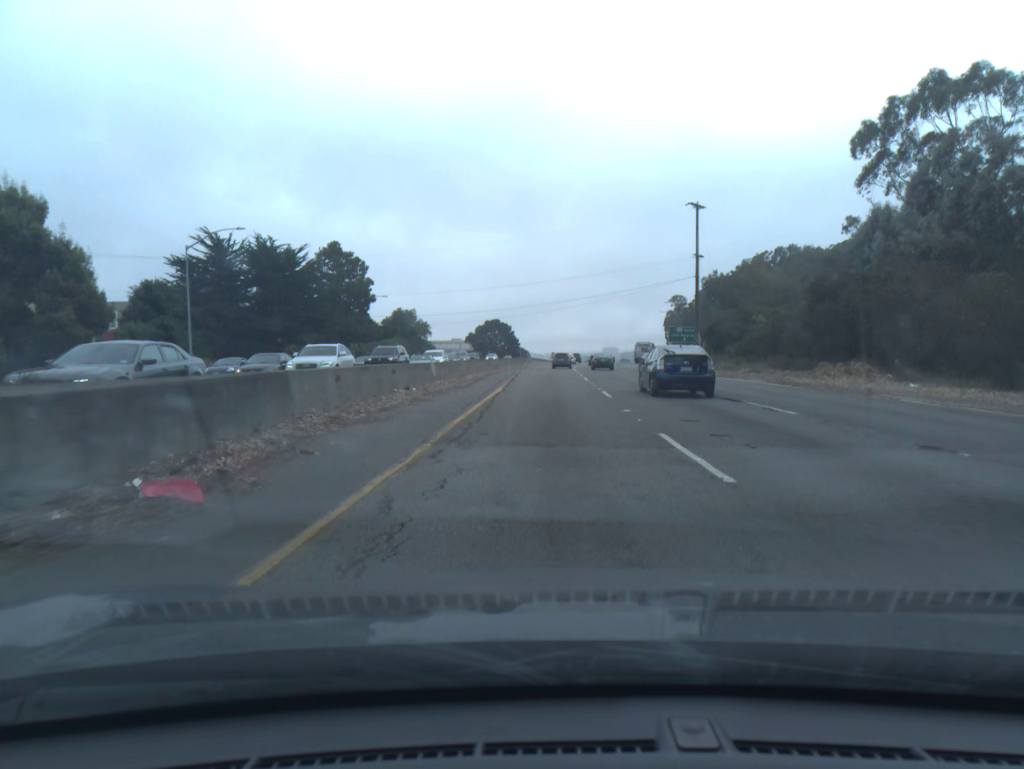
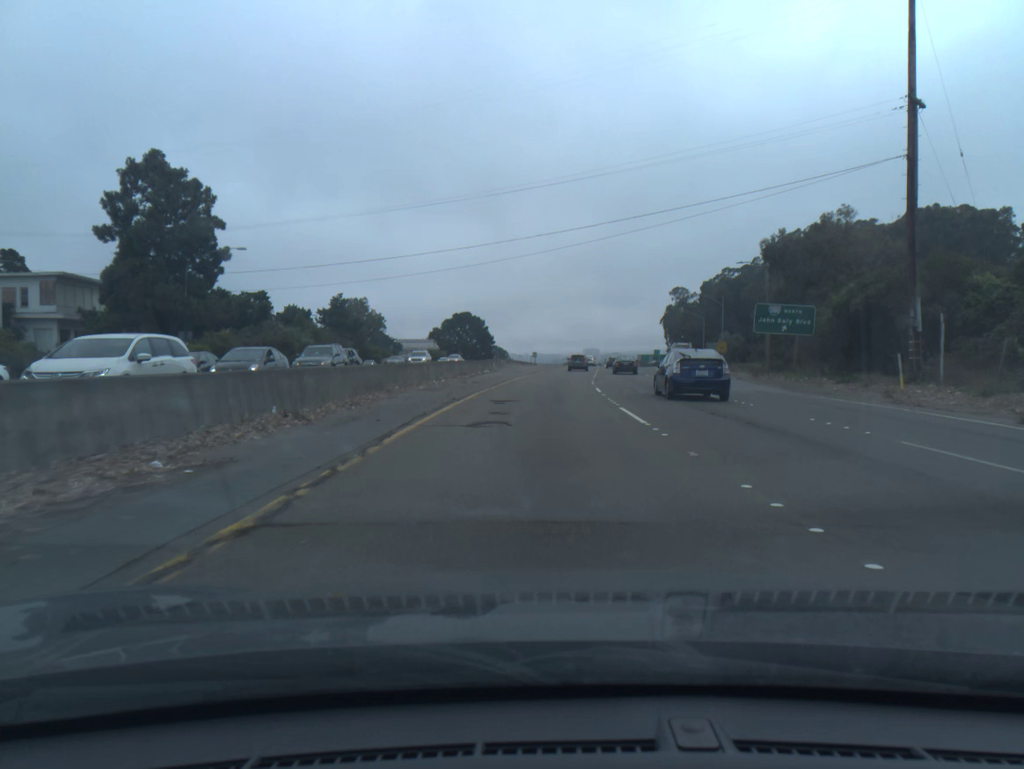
(+0.4, +47.1) m; +1°
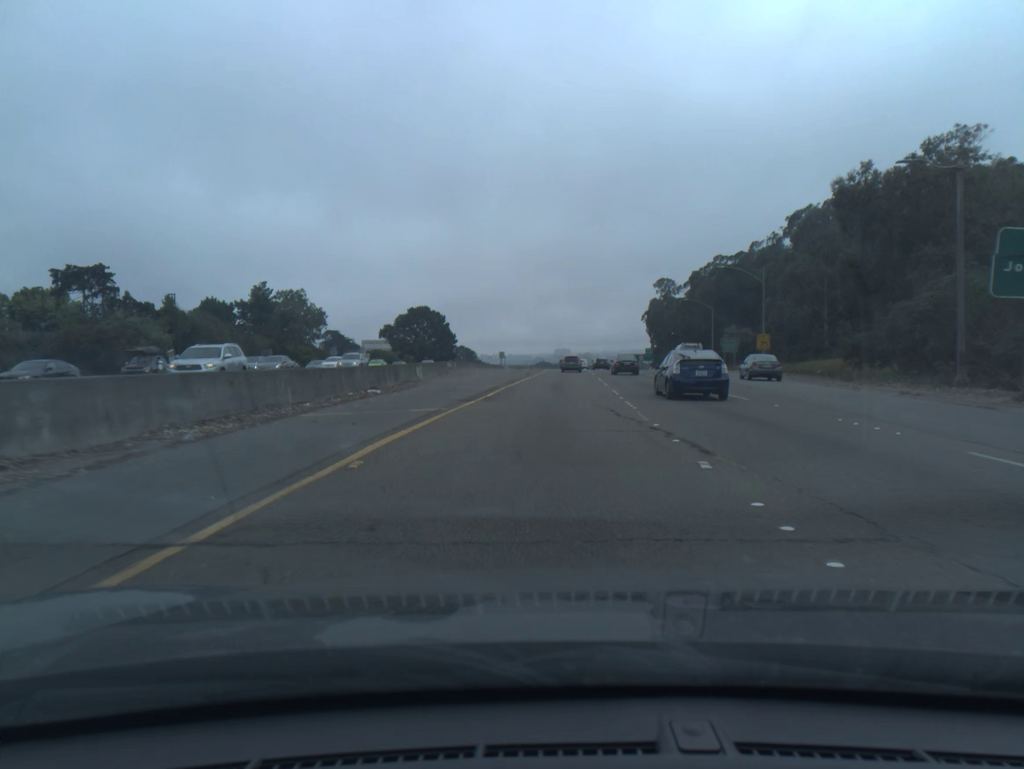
(+0.5, +31.2) m; +2°
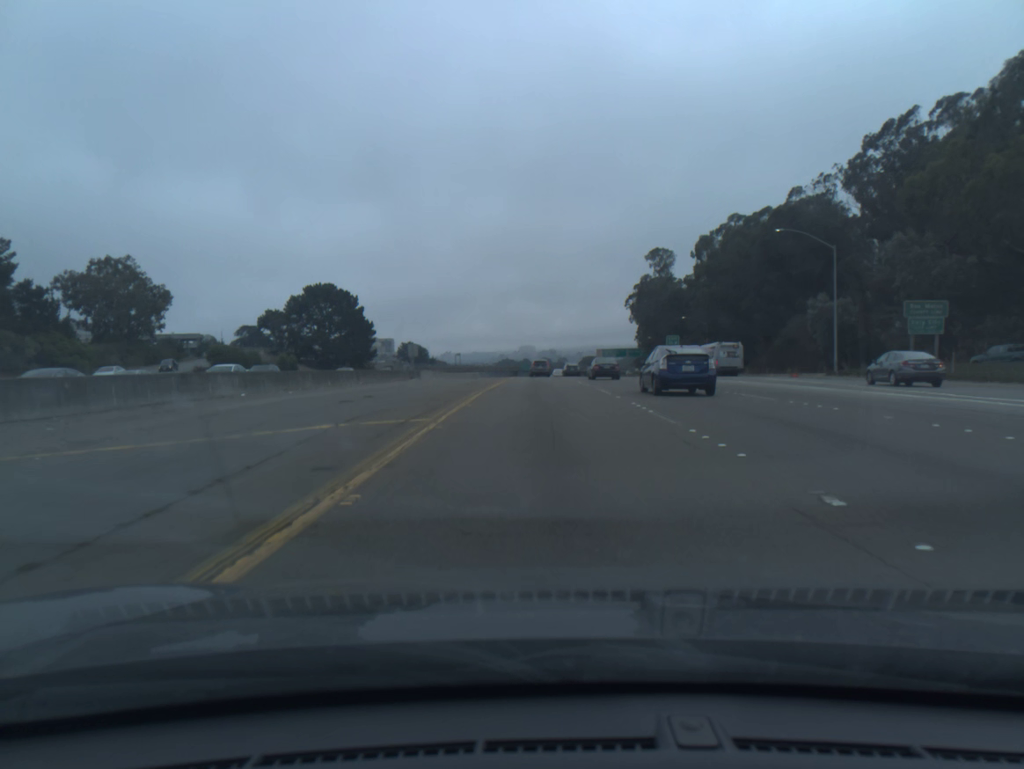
(+1.8, +63.3) m; +3°
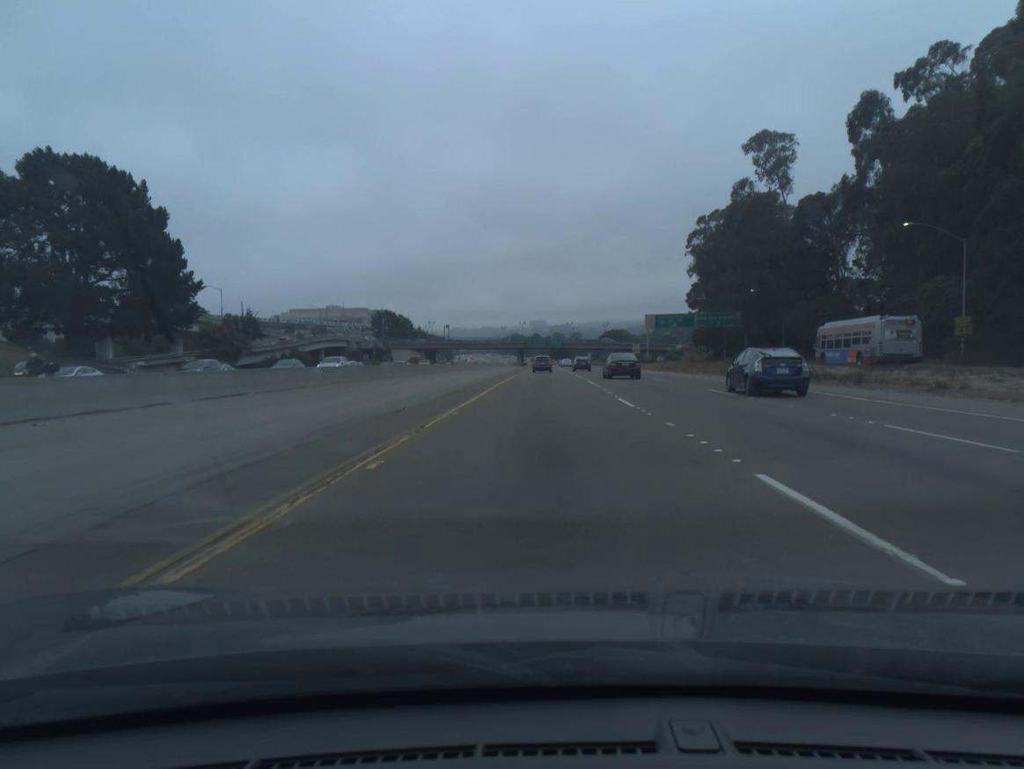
(-0.5, +81.4) m; -1°
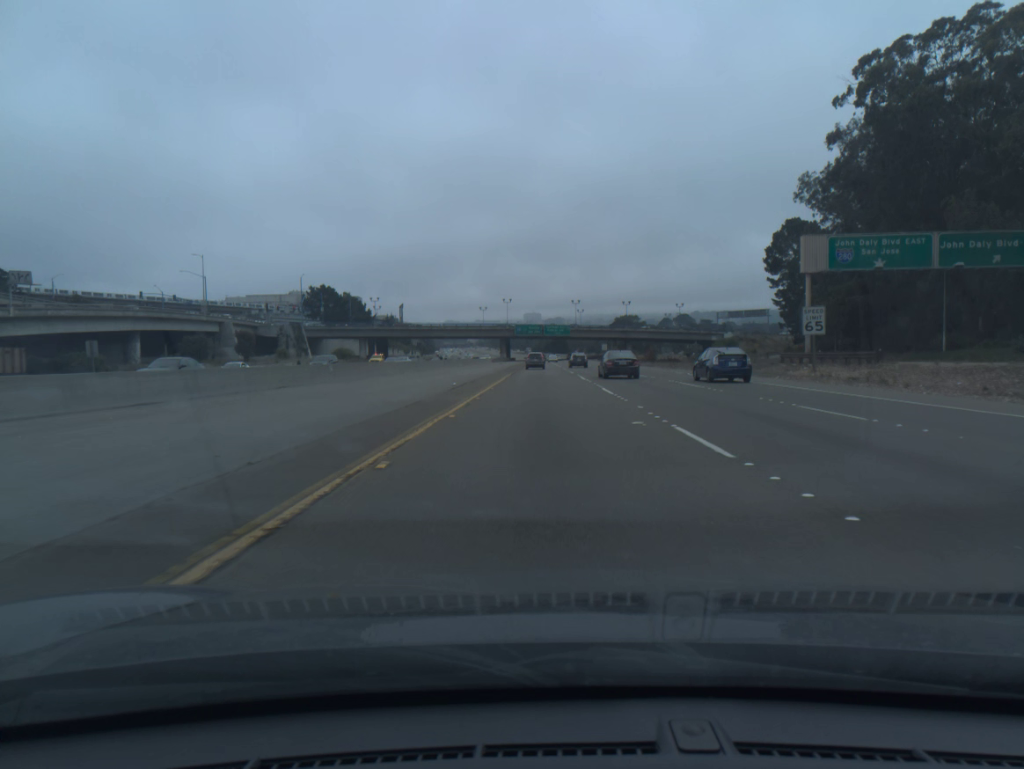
(+0.2, +84.0) m; 0°
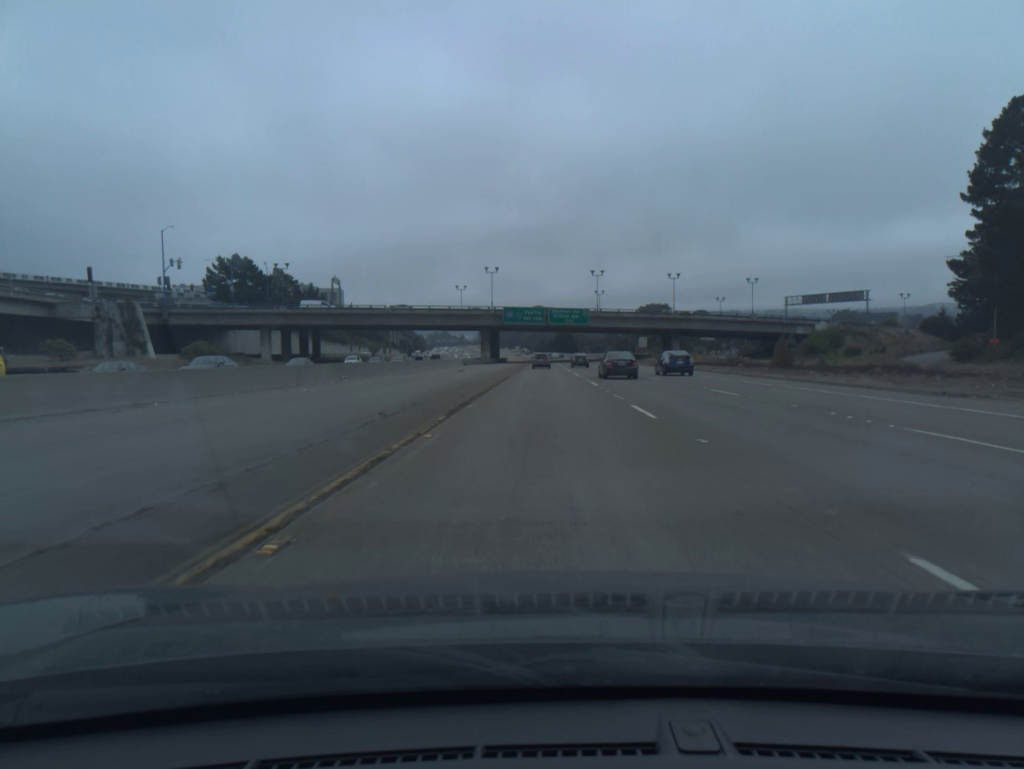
(0.0, +67.3) m; 0°
